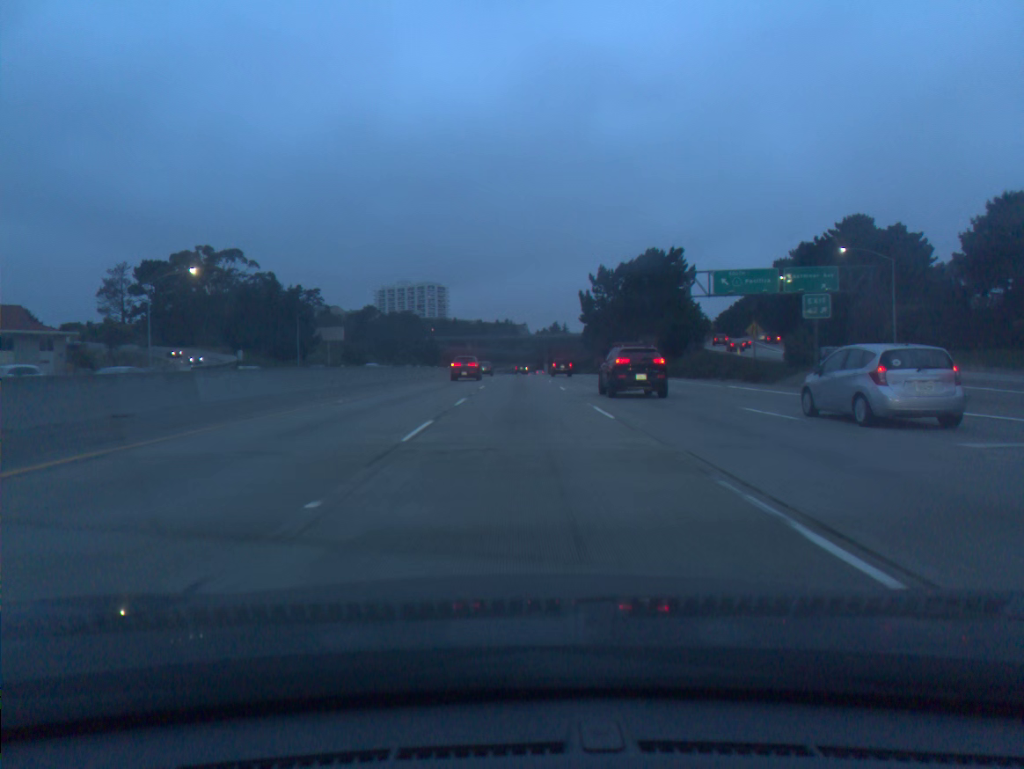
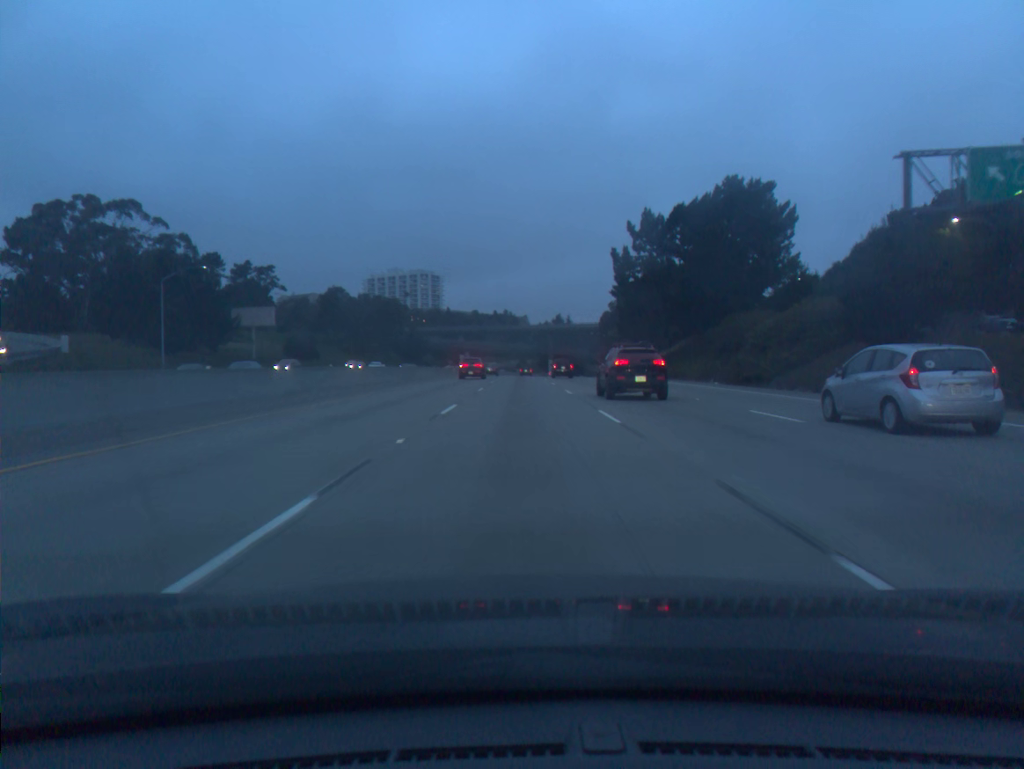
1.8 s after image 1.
(+0.1, +46.7) m; 0°
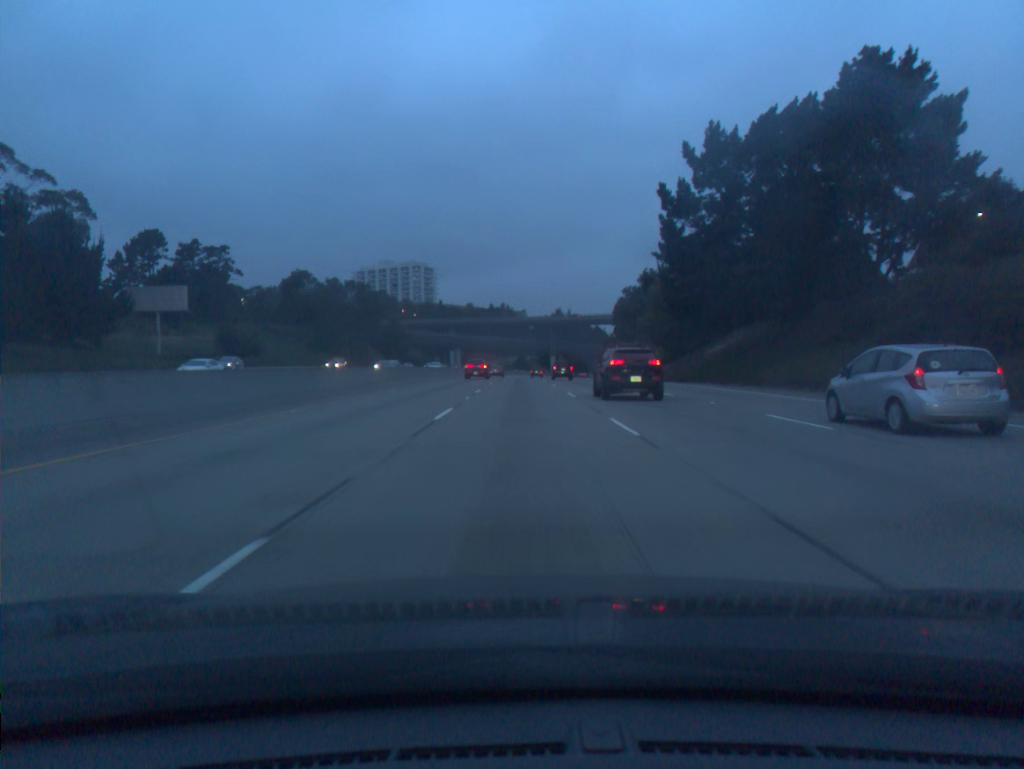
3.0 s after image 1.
(0.0, +30.9) m; 0°
